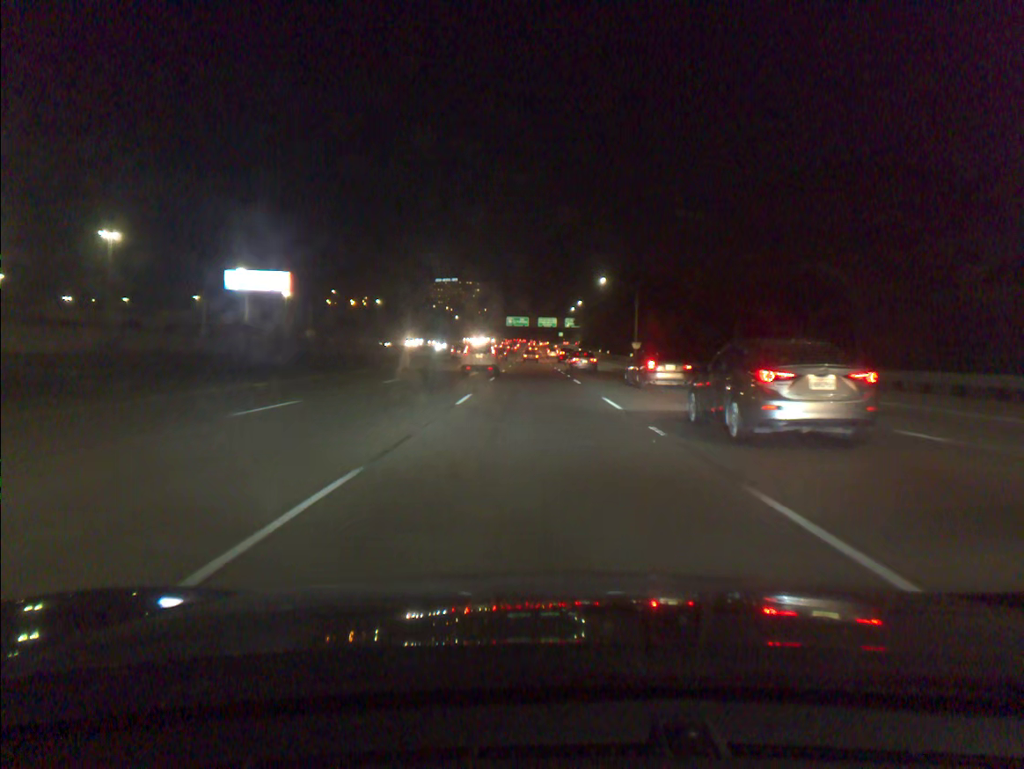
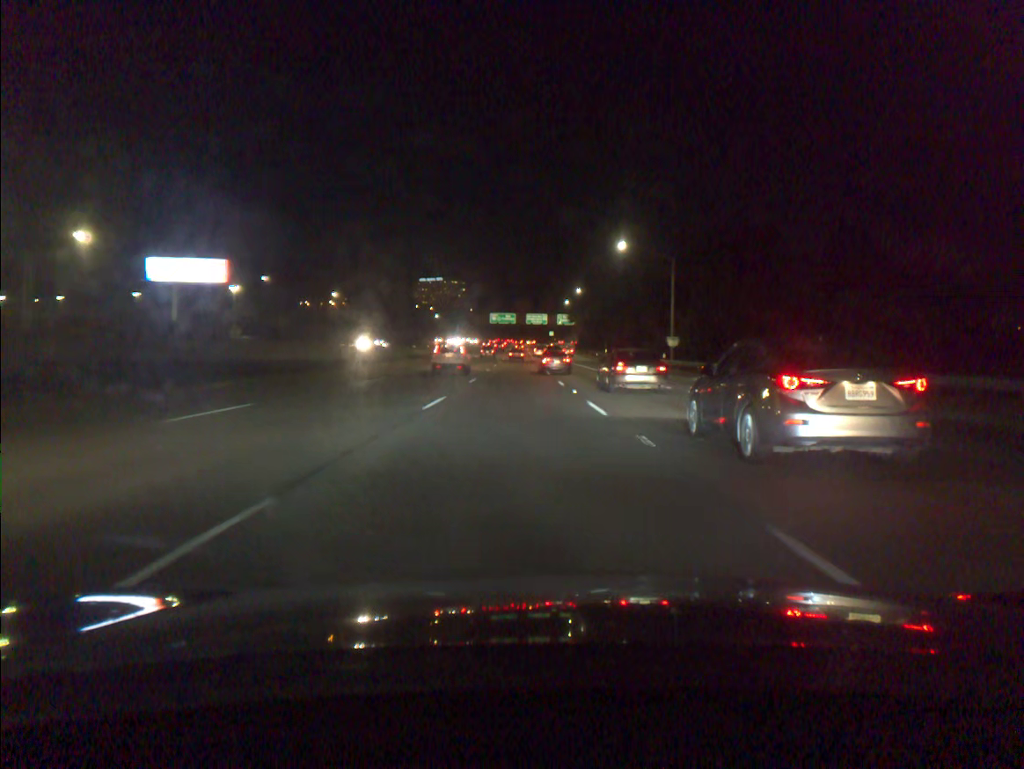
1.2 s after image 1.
(+0.1, +30.9) m; +1°
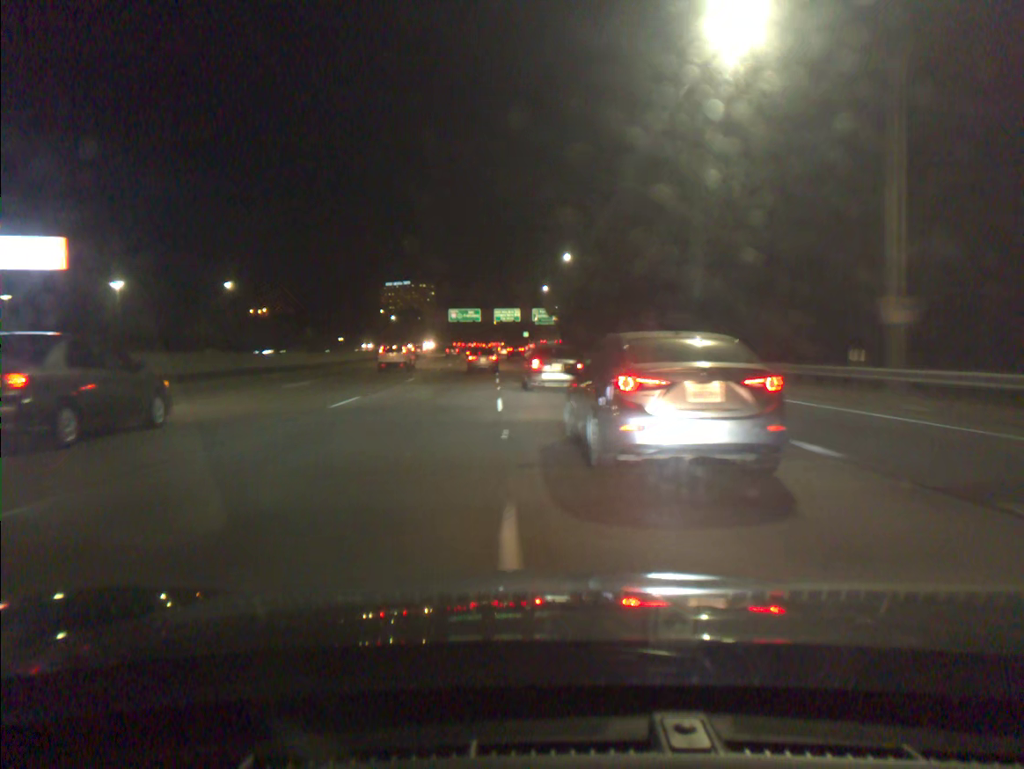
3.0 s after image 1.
(+0.8, +43.3) m; +2°
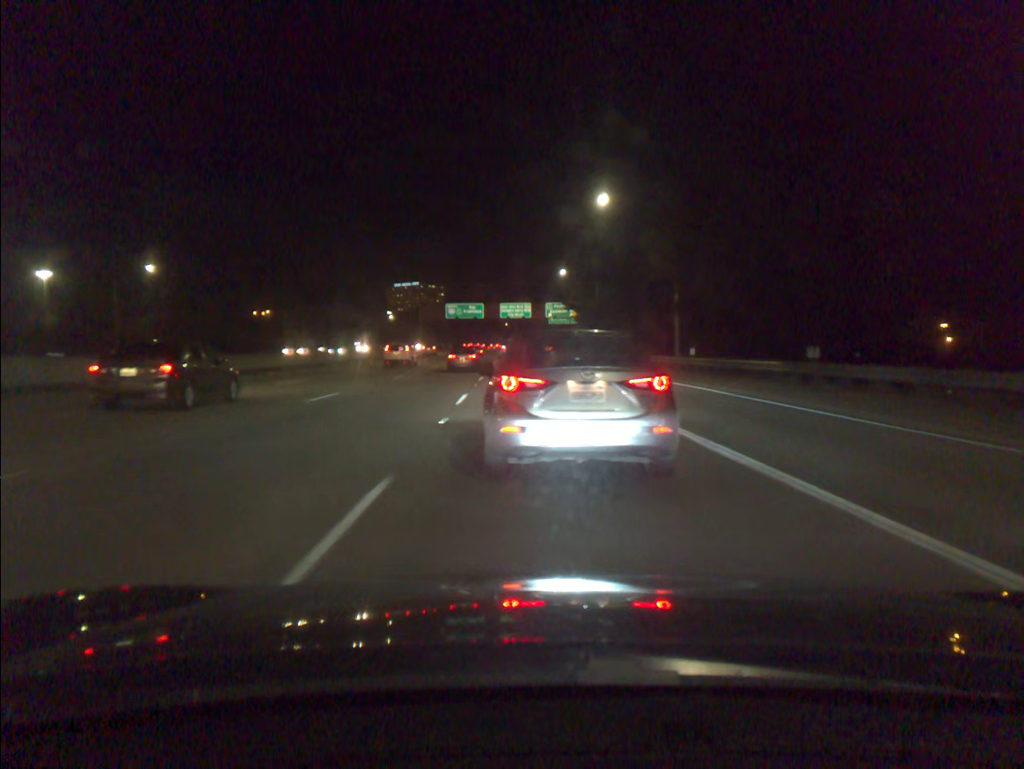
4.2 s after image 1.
(-0.2, +27.7) m; -1°
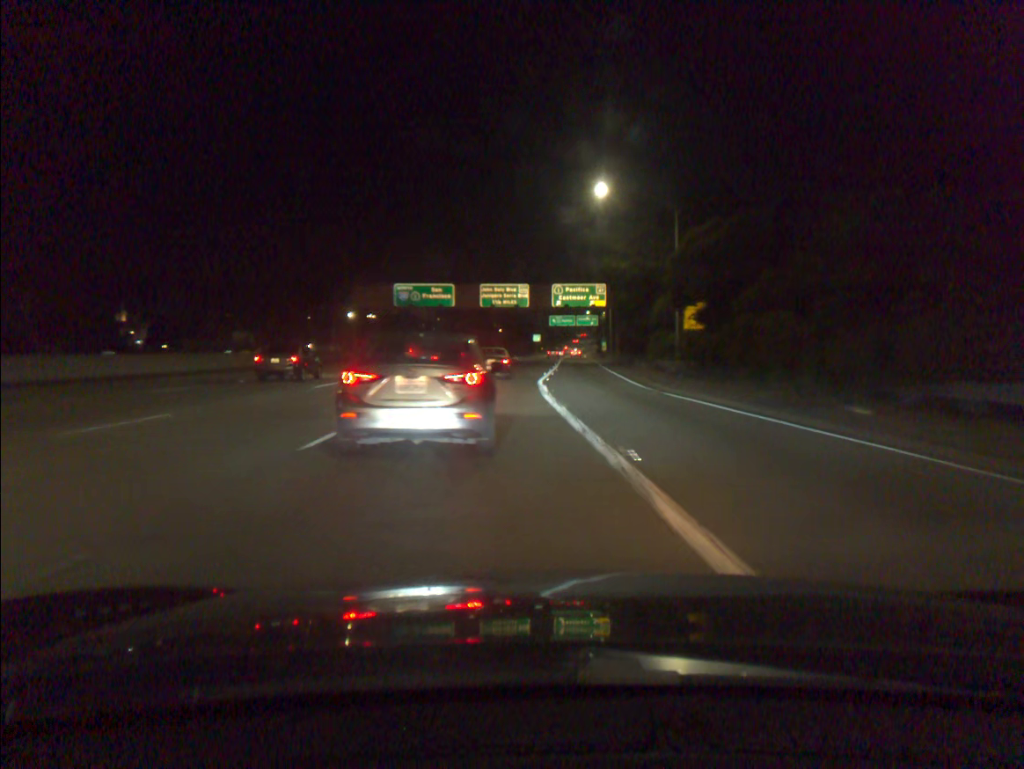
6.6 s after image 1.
(-0.5, +51.6) m; 0°
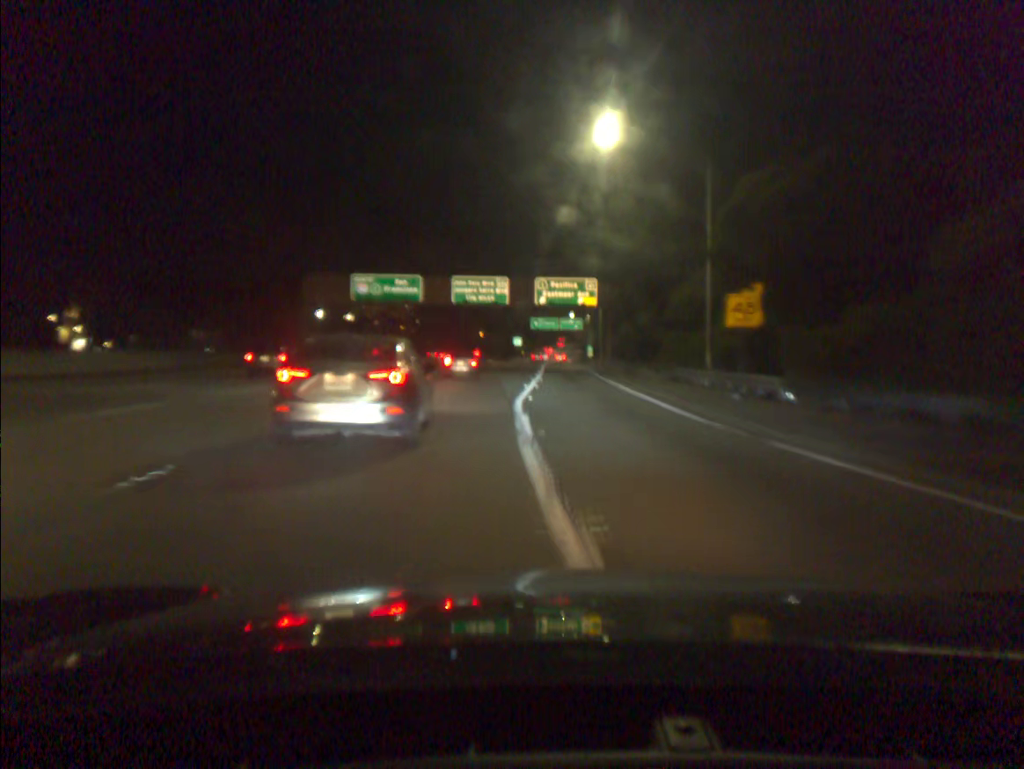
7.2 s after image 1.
(+0.1, +12.3) m; +1°
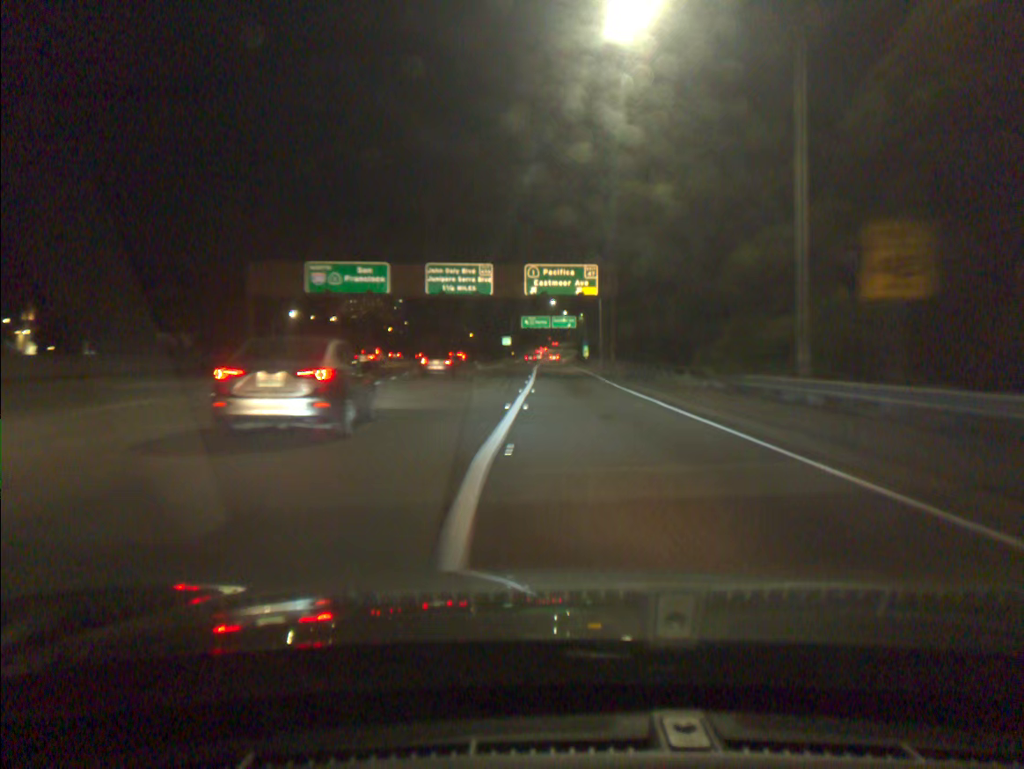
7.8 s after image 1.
(+0.1, +12.4) m; +1°
